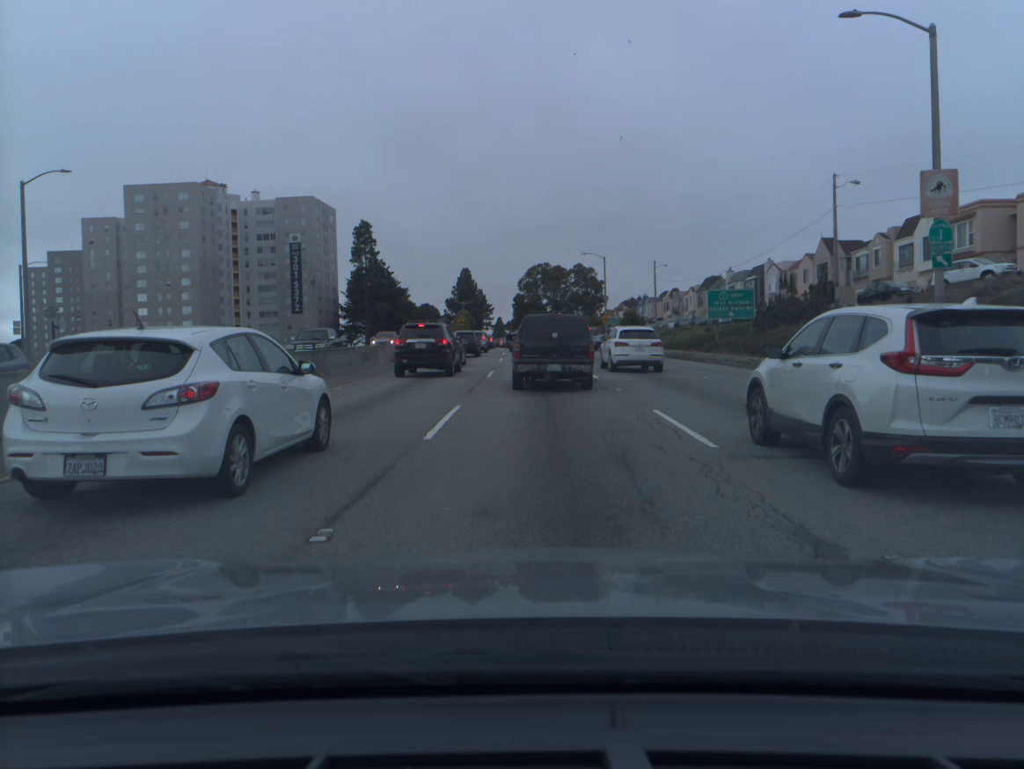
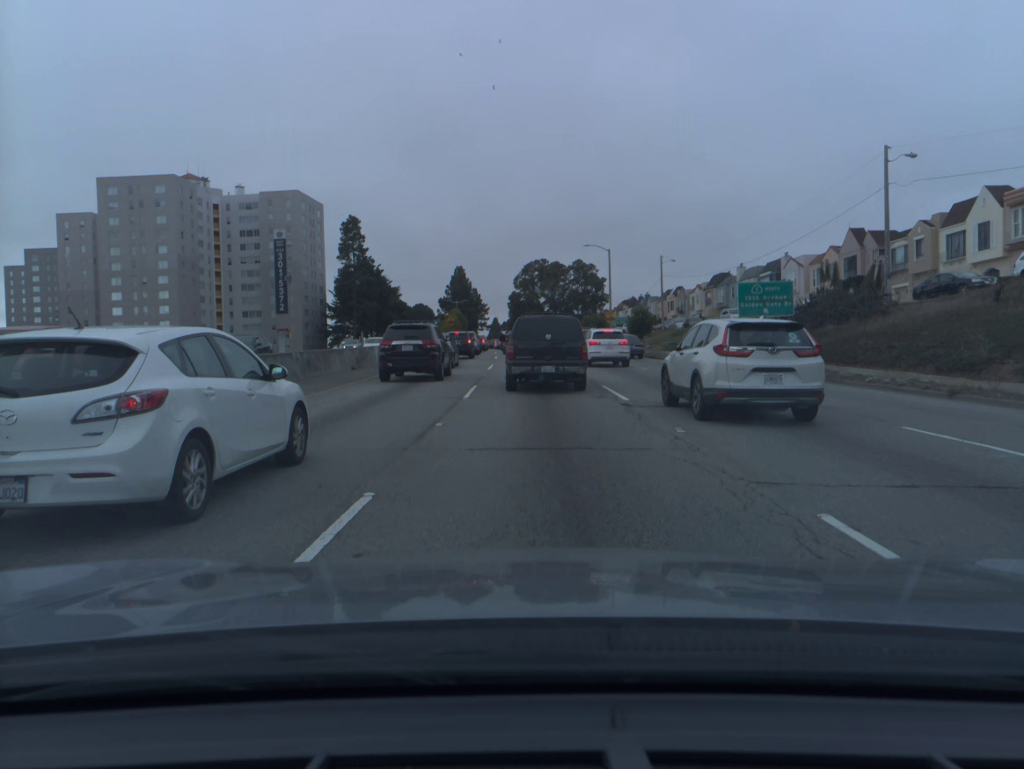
(0.0, +8.1) m; 0°
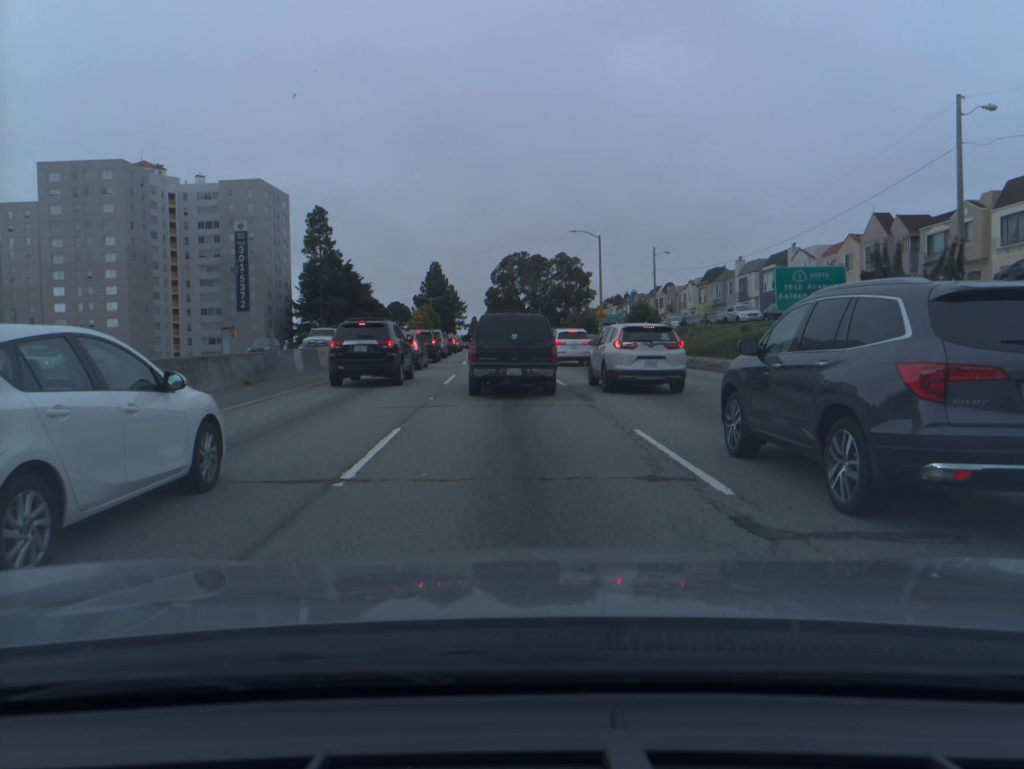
(+0.1, +9.8) m; +1°
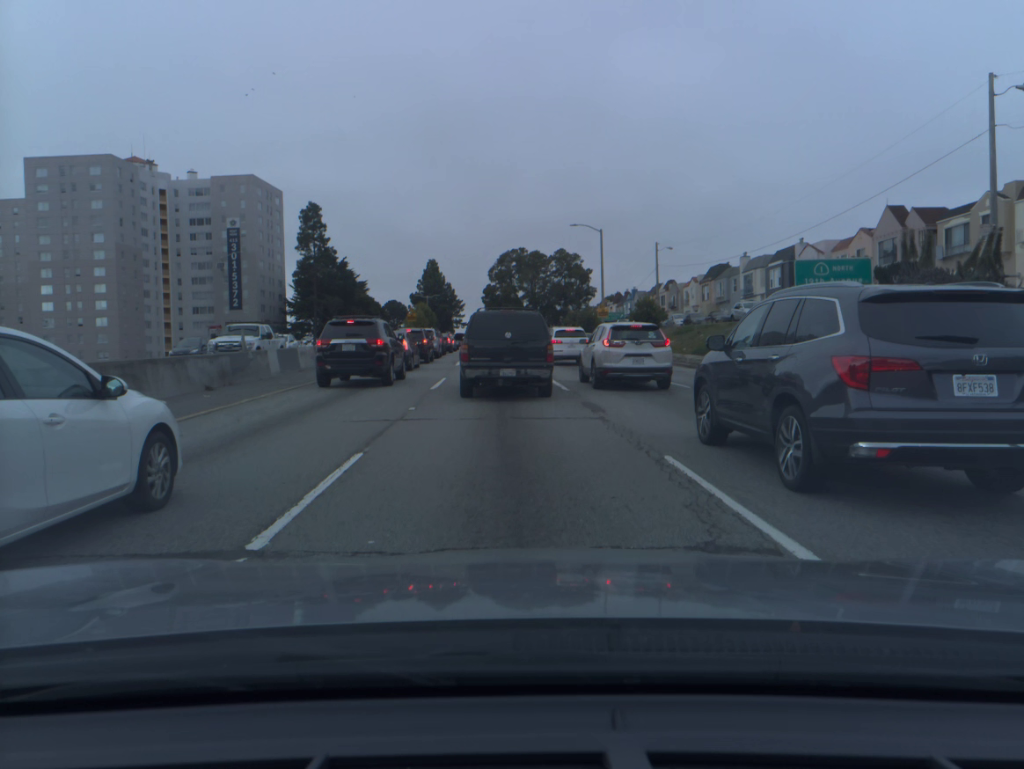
(0.0, +2.5) m; 0°
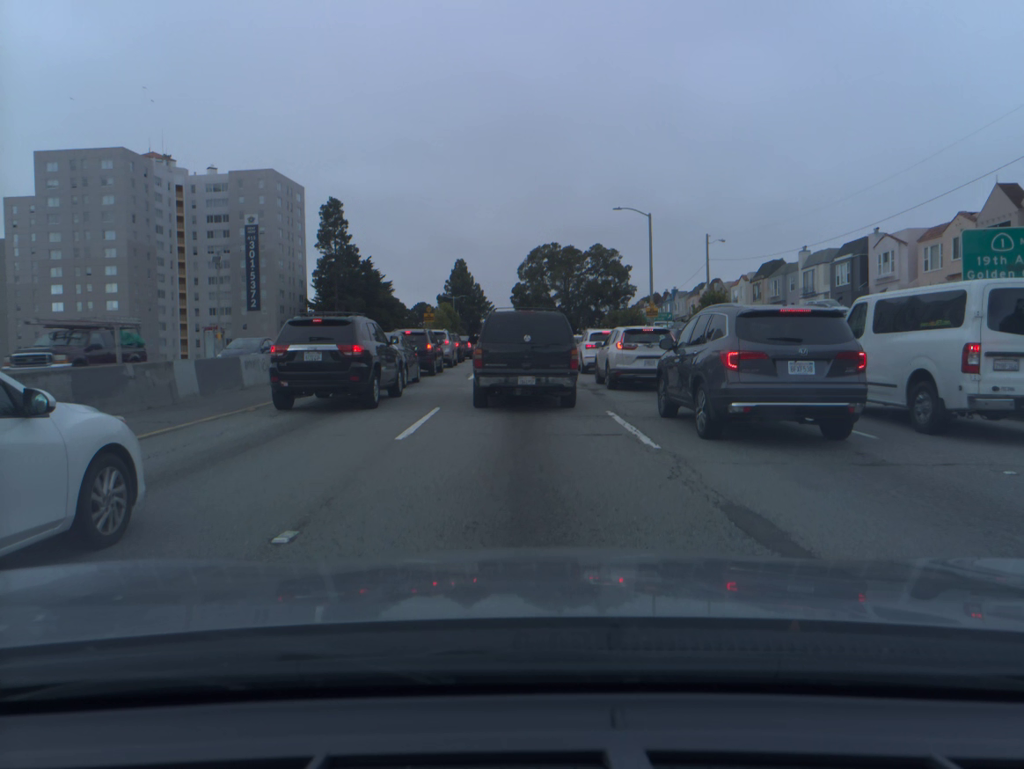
(-0.3, +9.1) m; -3°
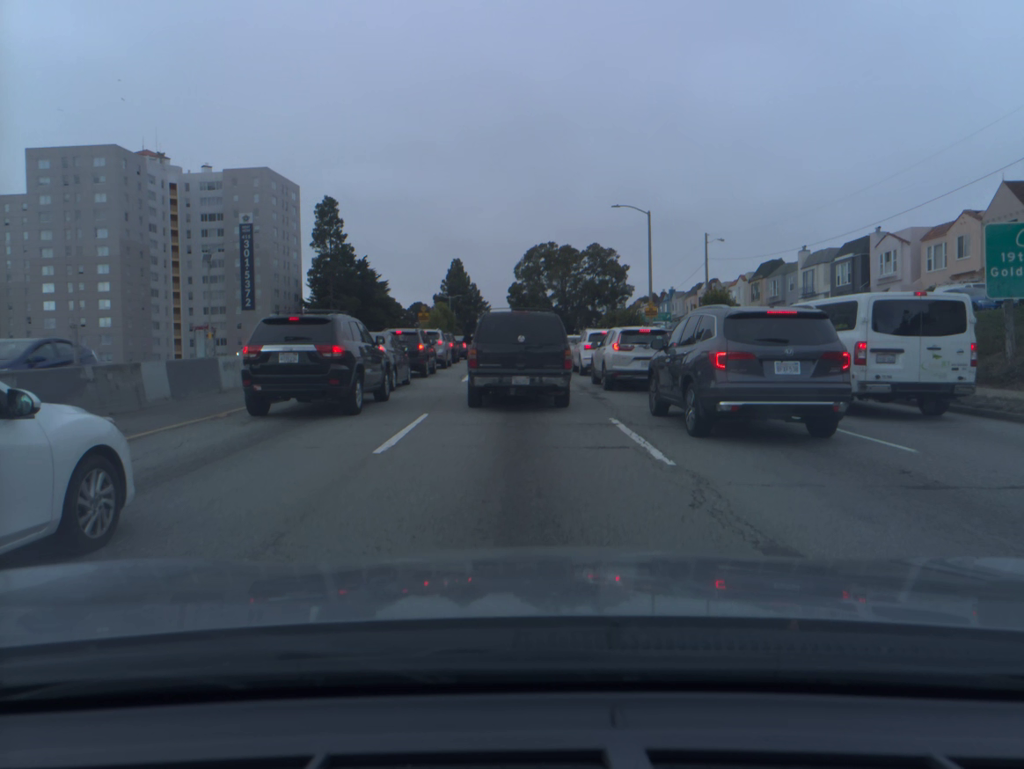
(0.0, +1.2) m; +1°
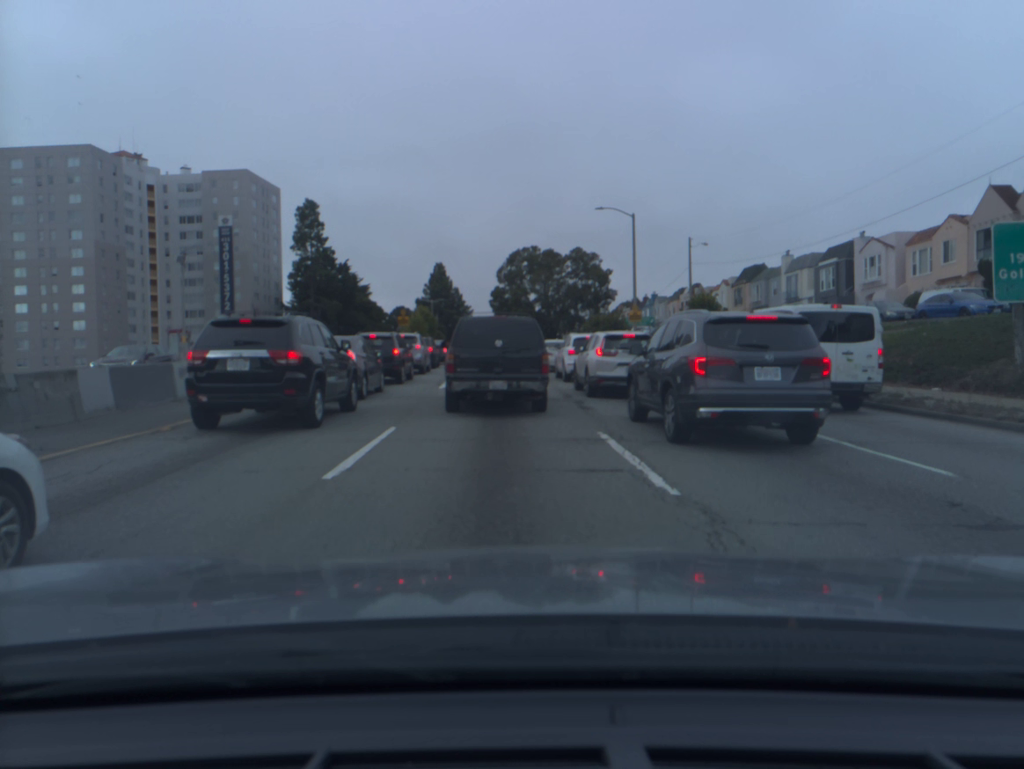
(0.0, +1.4) m; +1°
